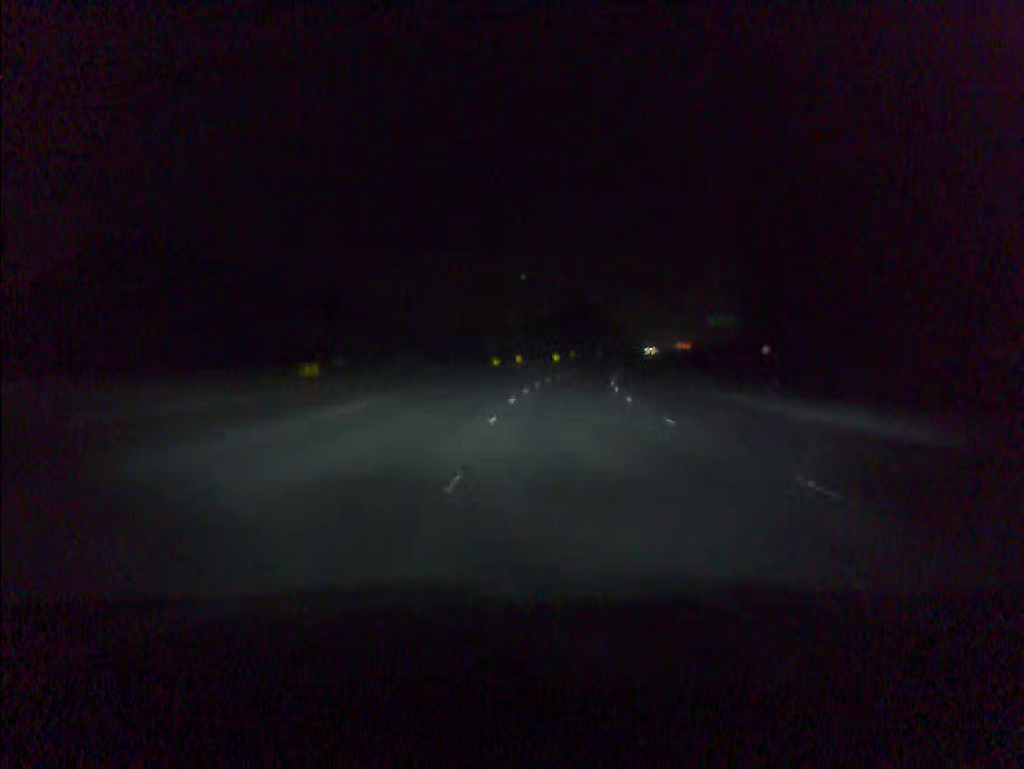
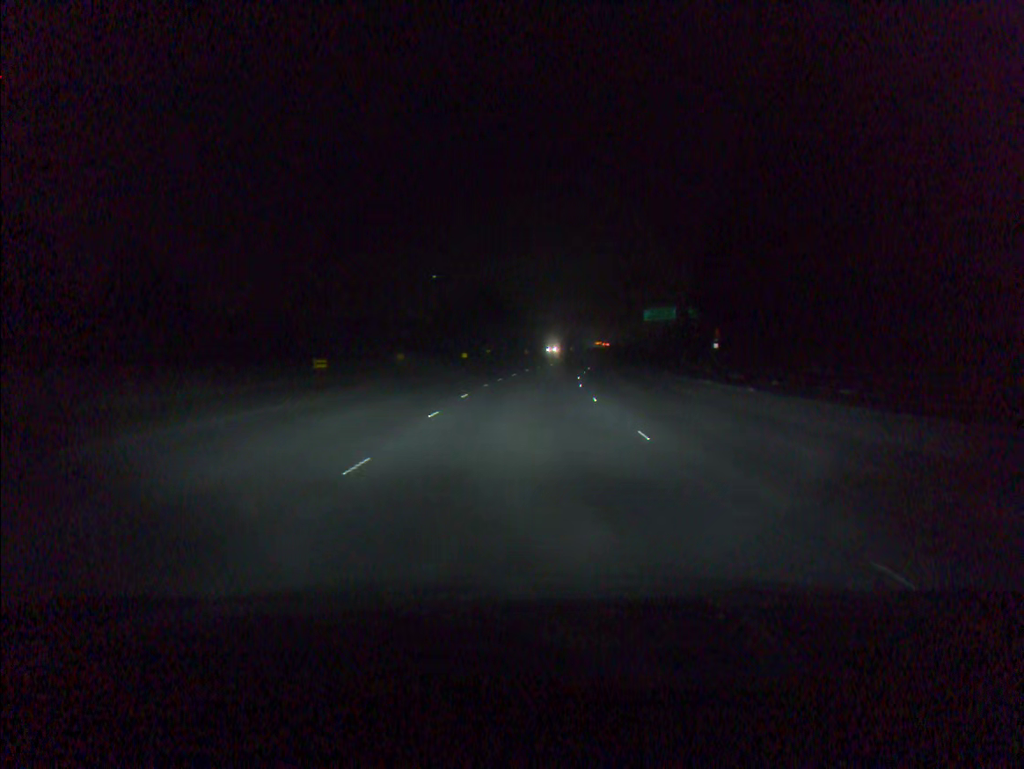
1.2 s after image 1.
(+1.7, +30.0) m; +6°
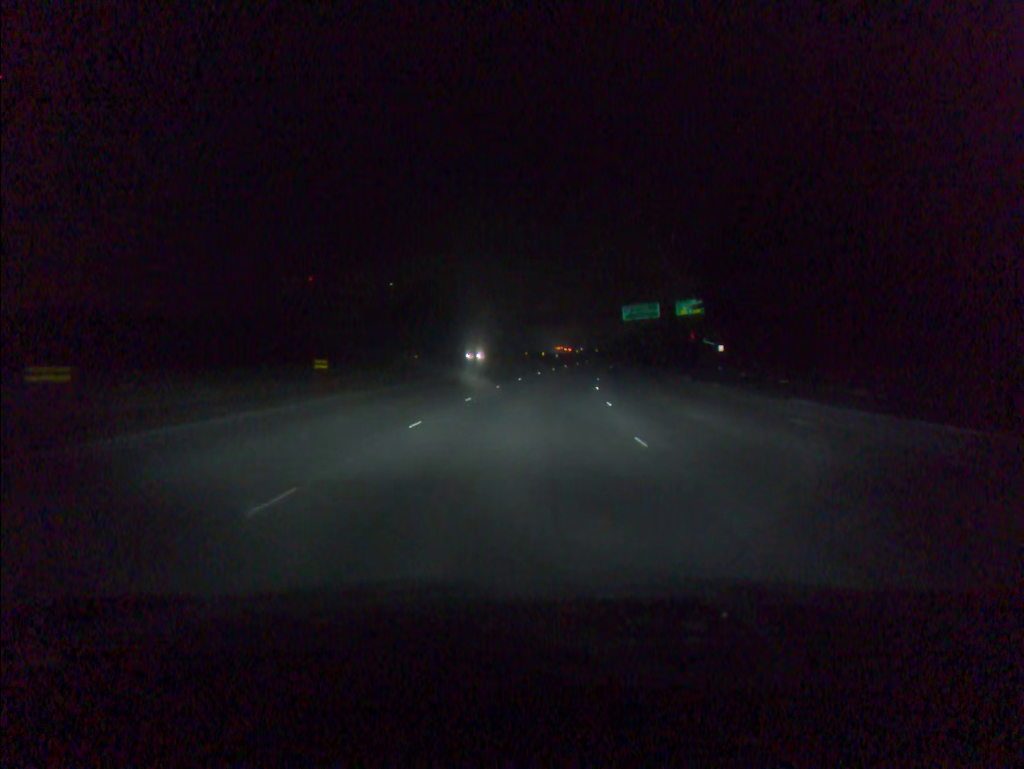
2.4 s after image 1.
(+0.9, +30.1) m; +3°
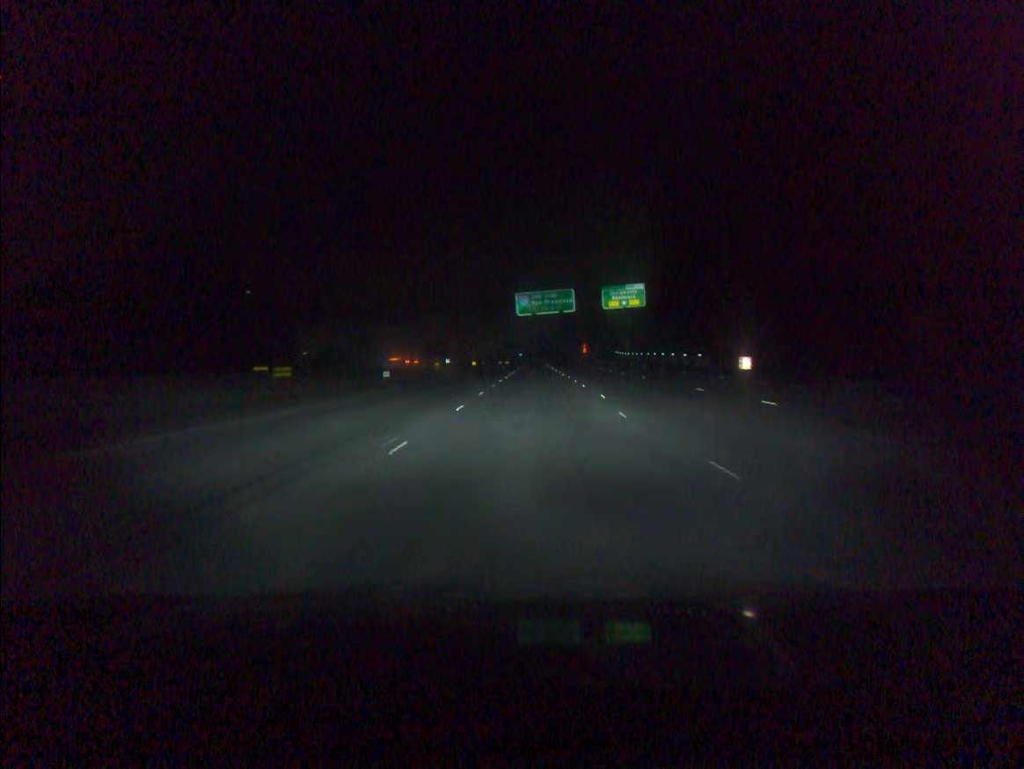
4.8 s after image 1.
(+5.1, +60.5) m; +9°
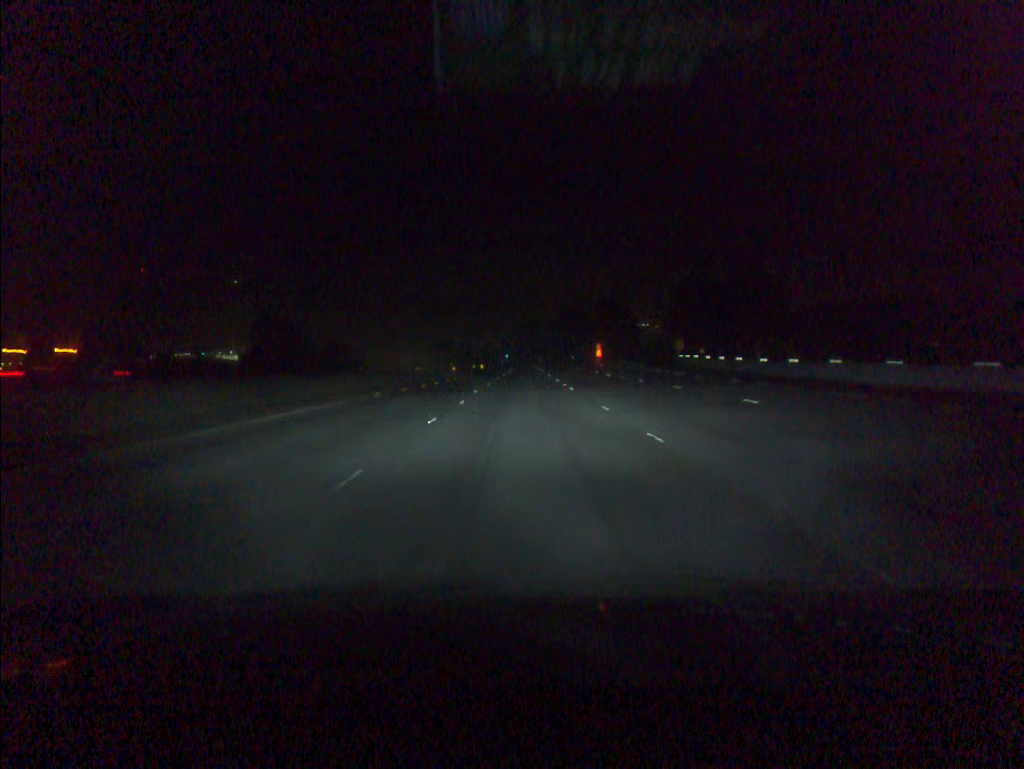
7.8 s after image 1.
(+1.5, +76.6) m; +1°
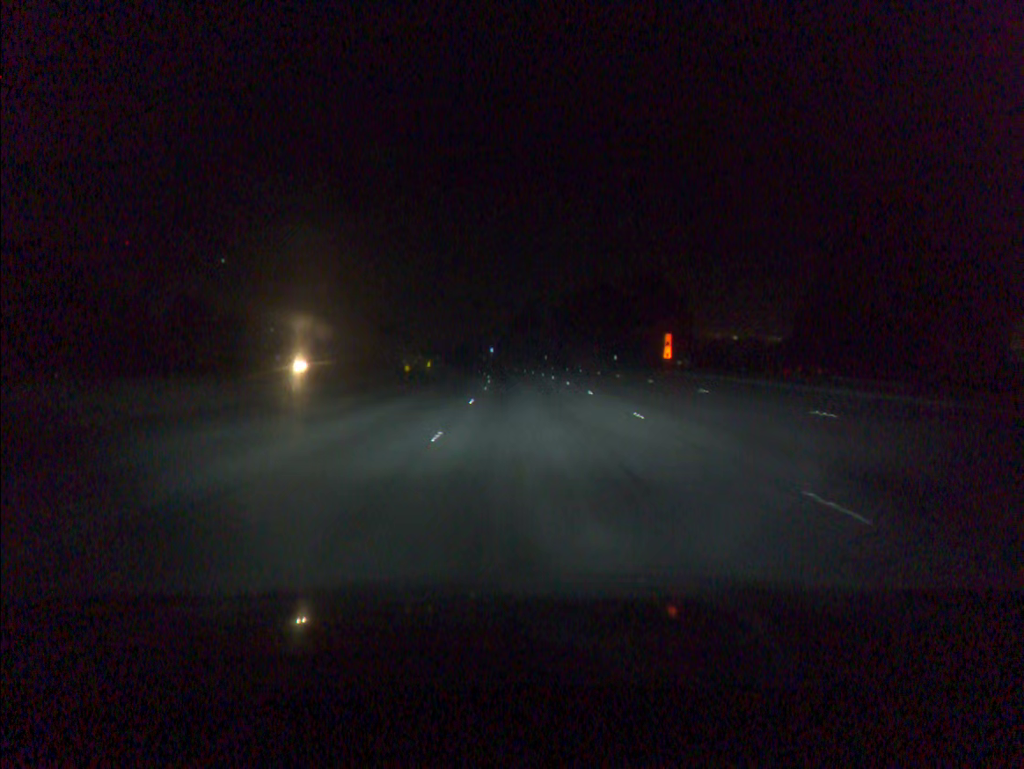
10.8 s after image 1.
(+0.2, +78.8) m; +1°
